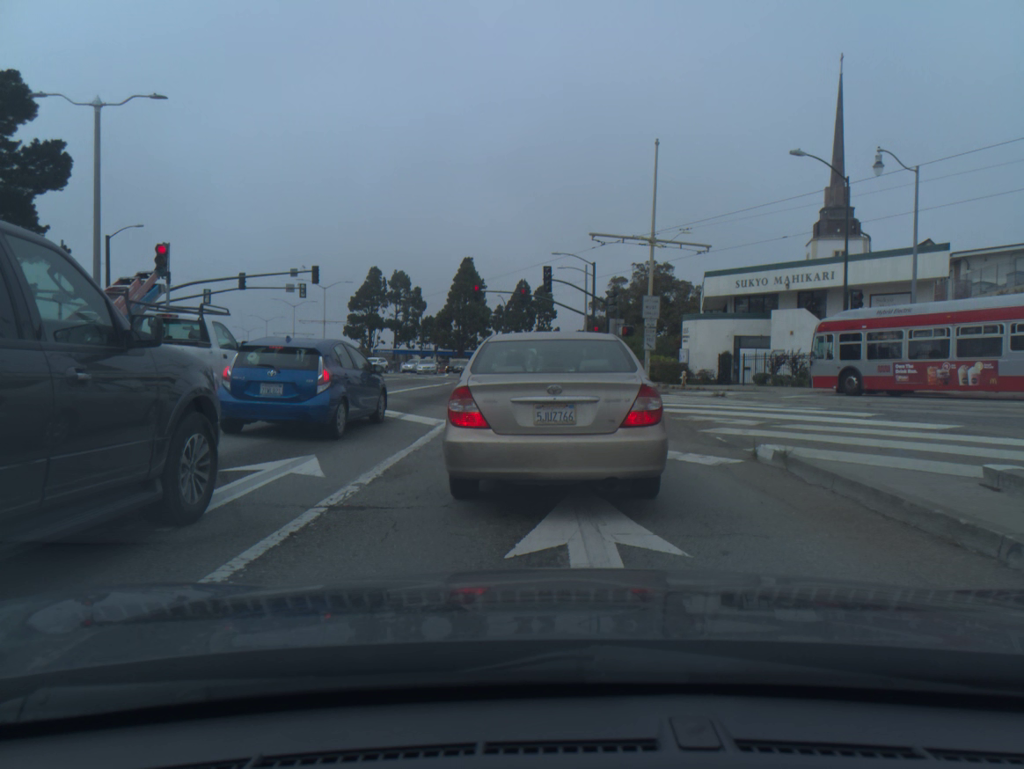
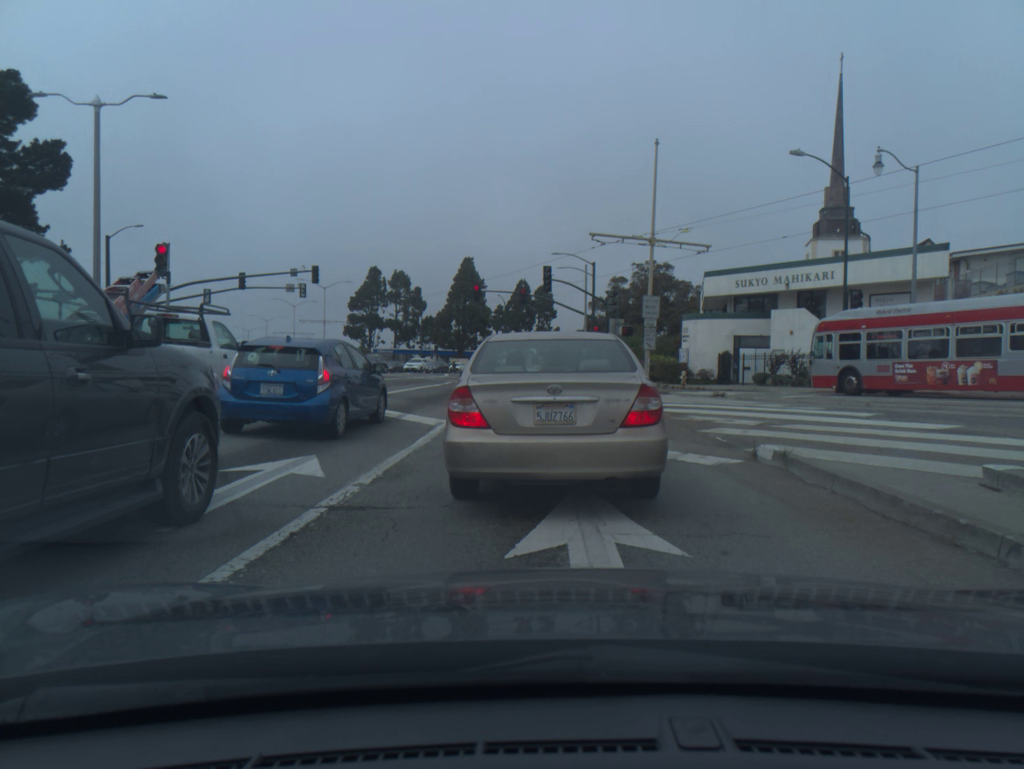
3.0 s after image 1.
(0.0, 0.0) m; 0°
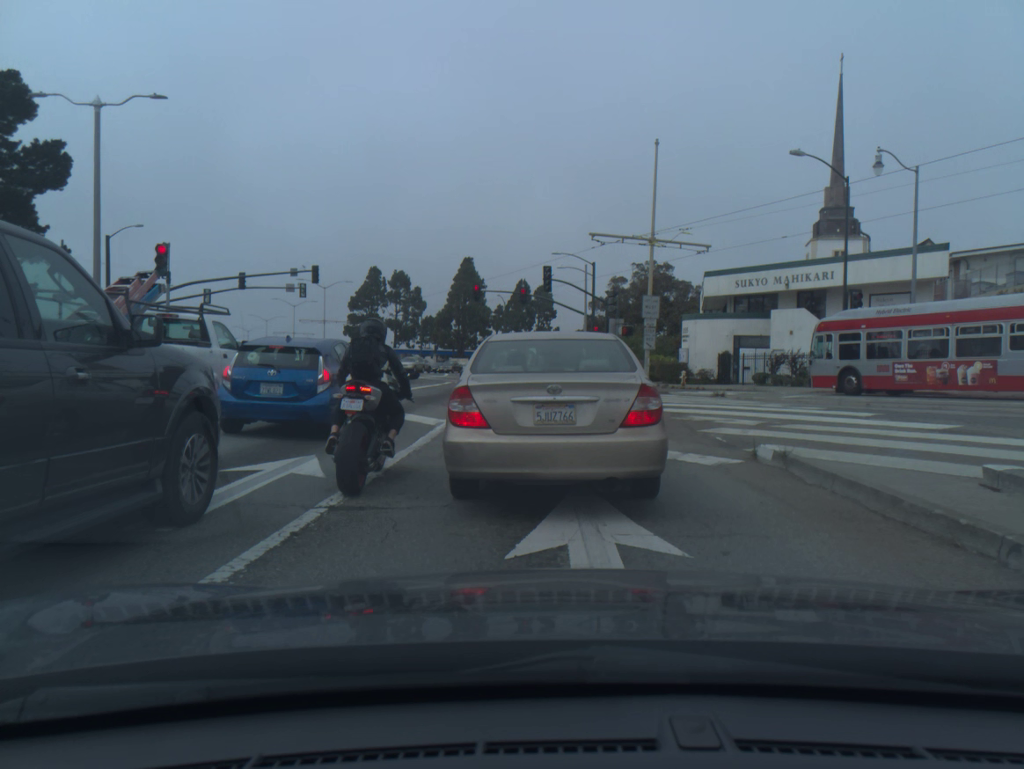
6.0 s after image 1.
(0.0, 0.0) m; 0°
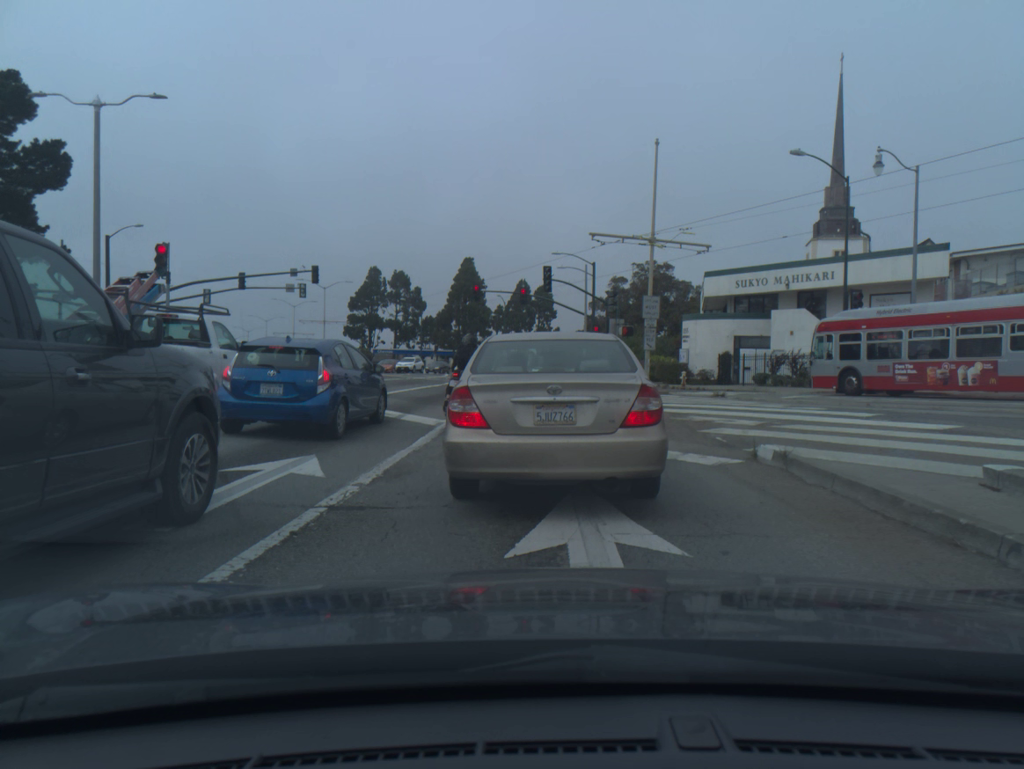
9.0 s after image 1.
(0.0, 0.0) m; 0°
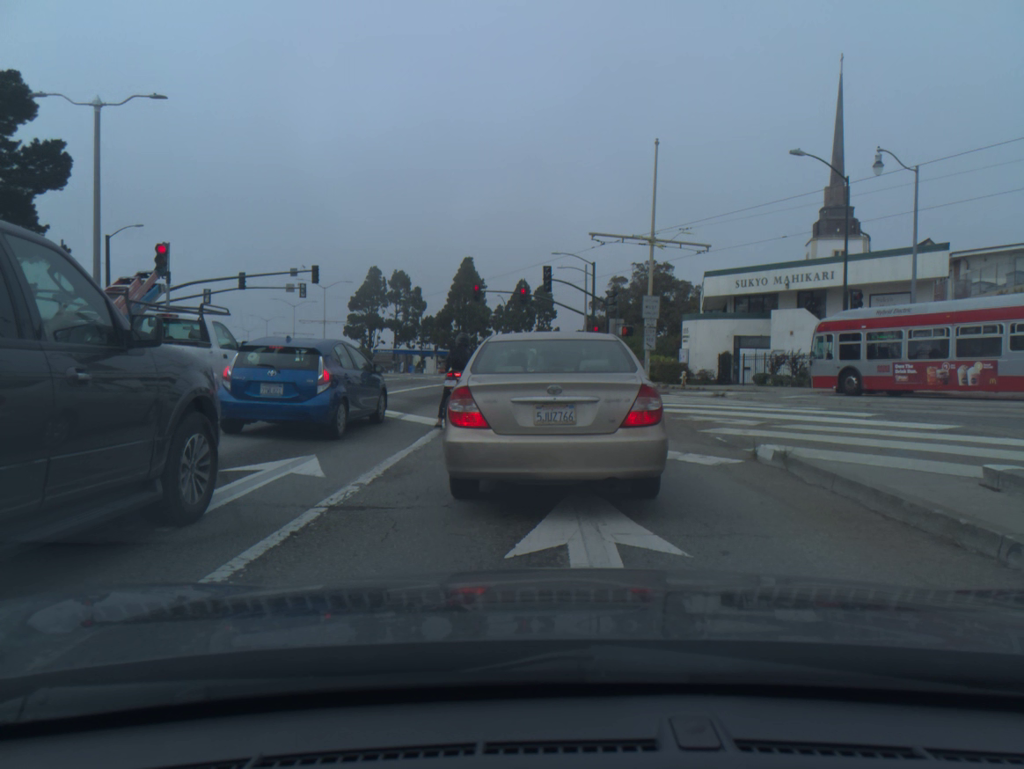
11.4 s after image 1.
(0.0, 0.0) m; 0°
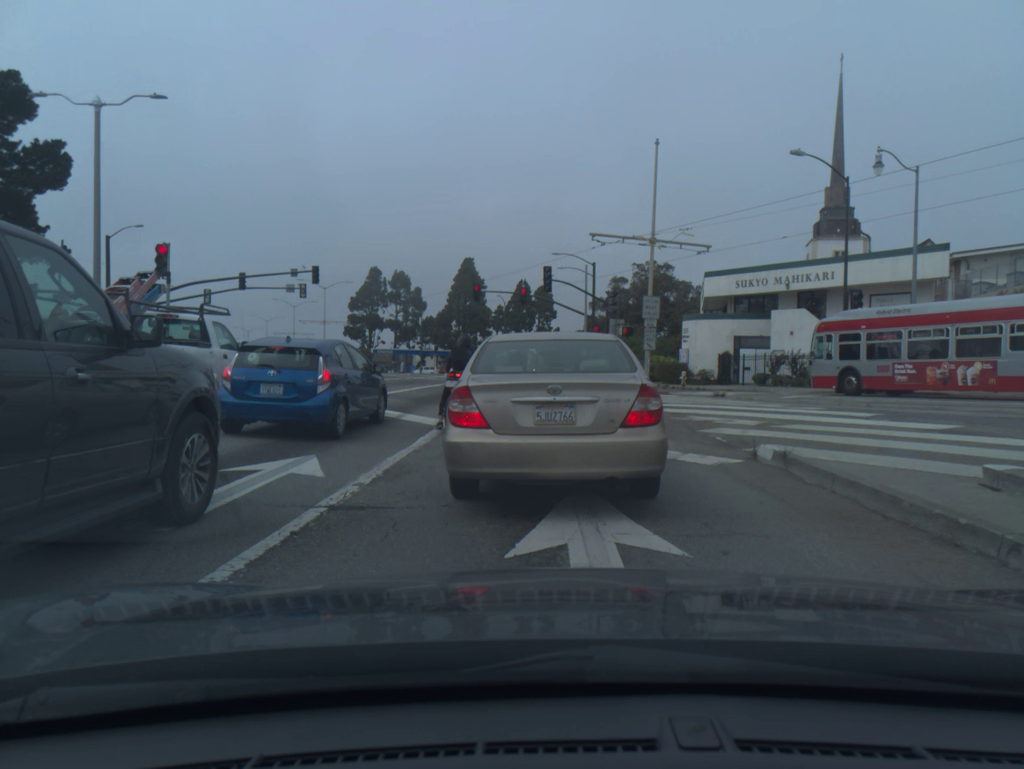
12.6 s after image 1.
(0.0, 0.0) m; 0°
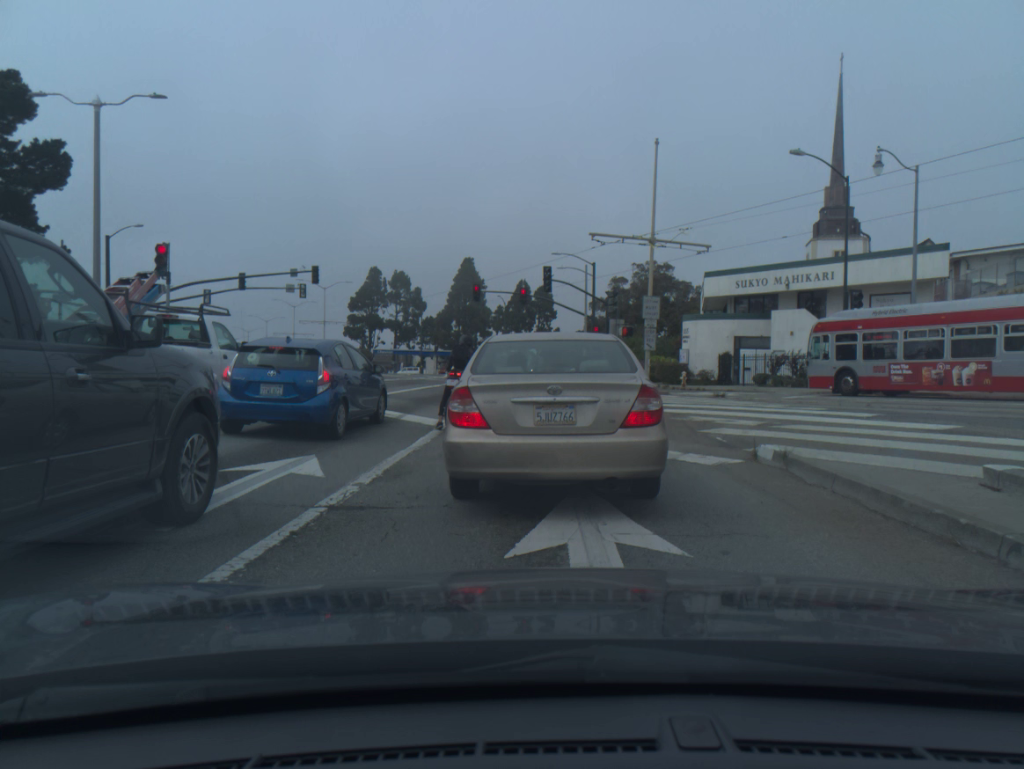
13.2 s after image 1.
(0.0, 0.0) m; 0°
